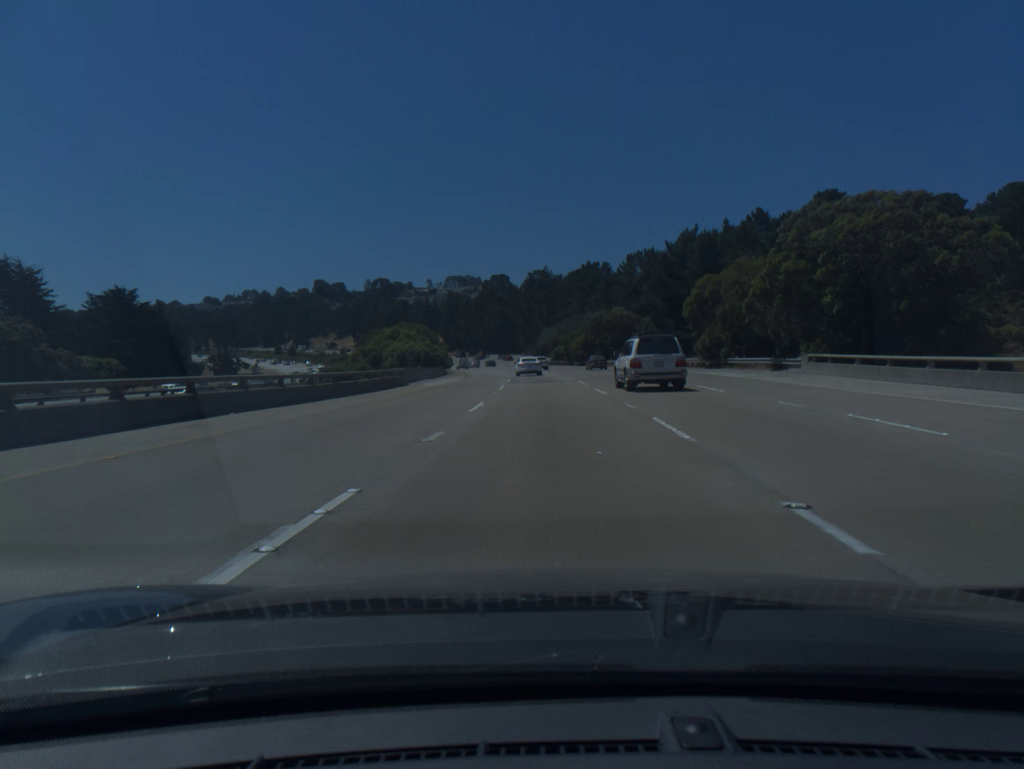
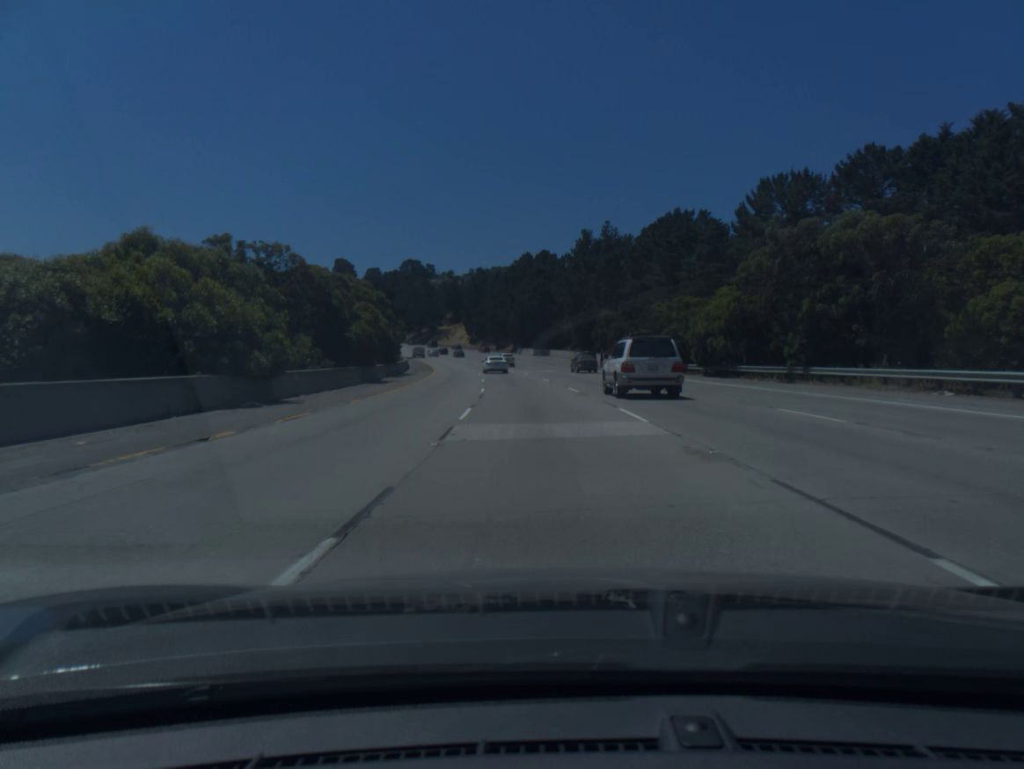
(-1.6, +72.7) m; -3°
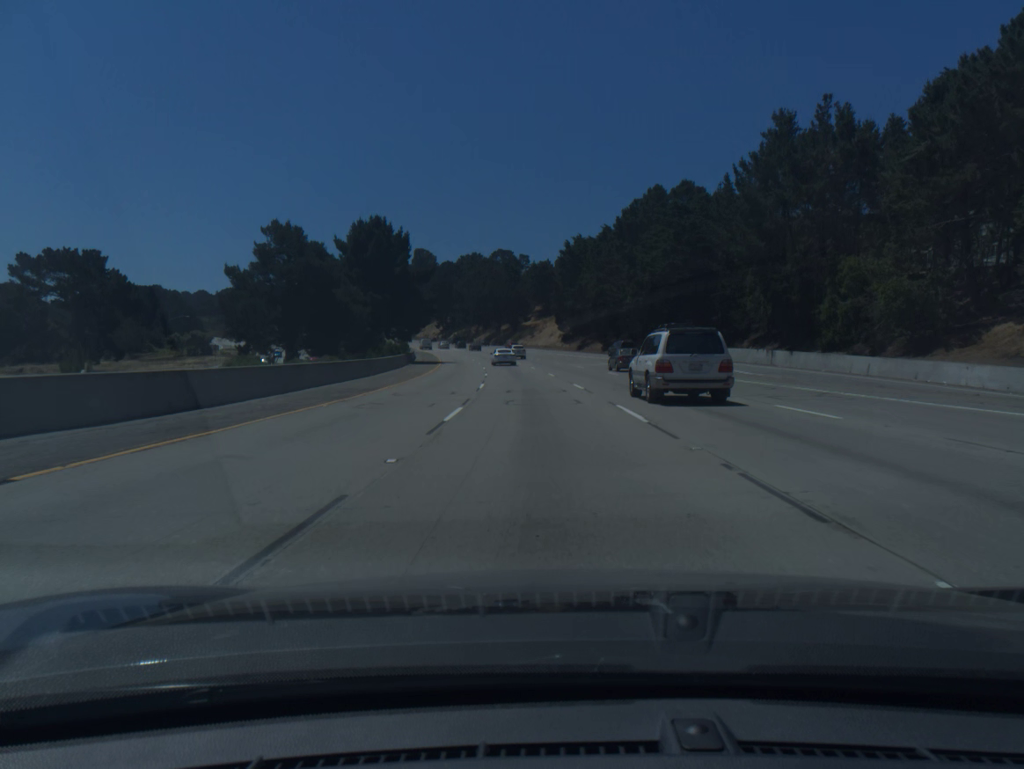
(-4.6, +73.9) m; -7°
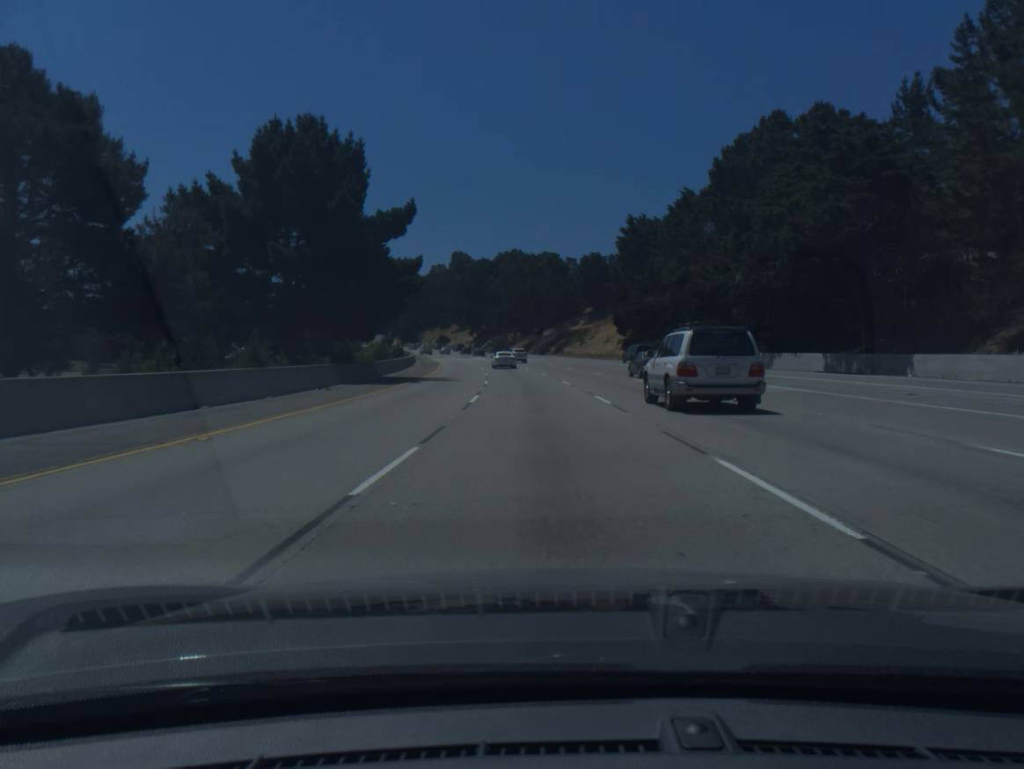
(-1.1, +37.2) m; -3°
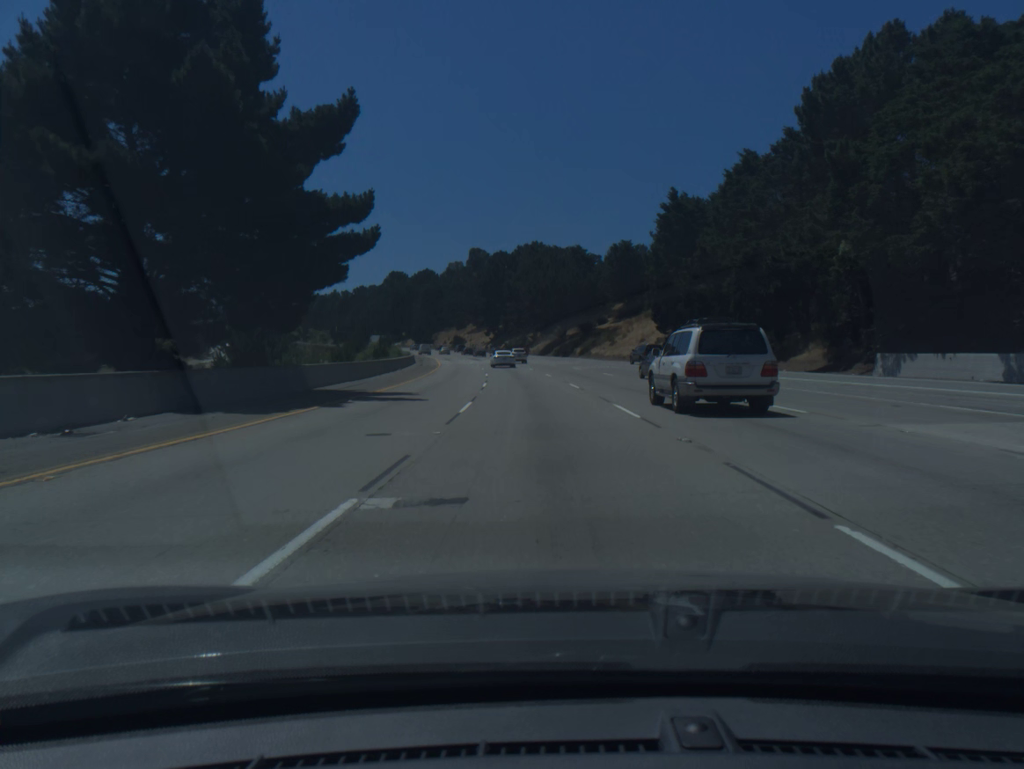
(-0.2, +18.6) m; -2°
